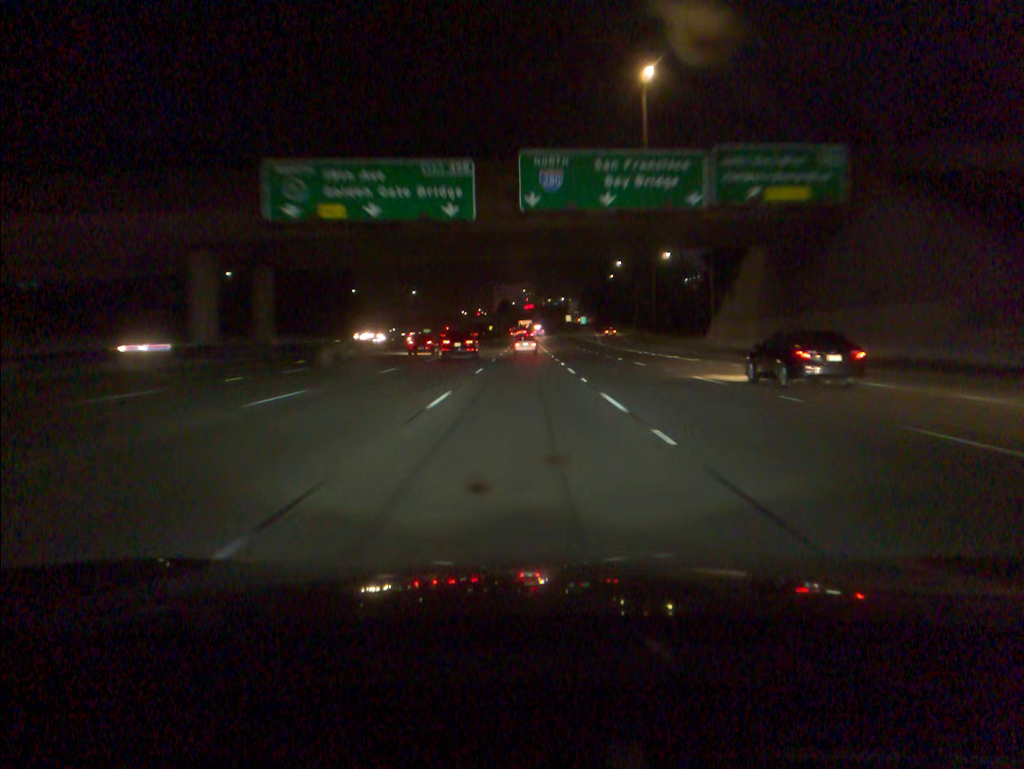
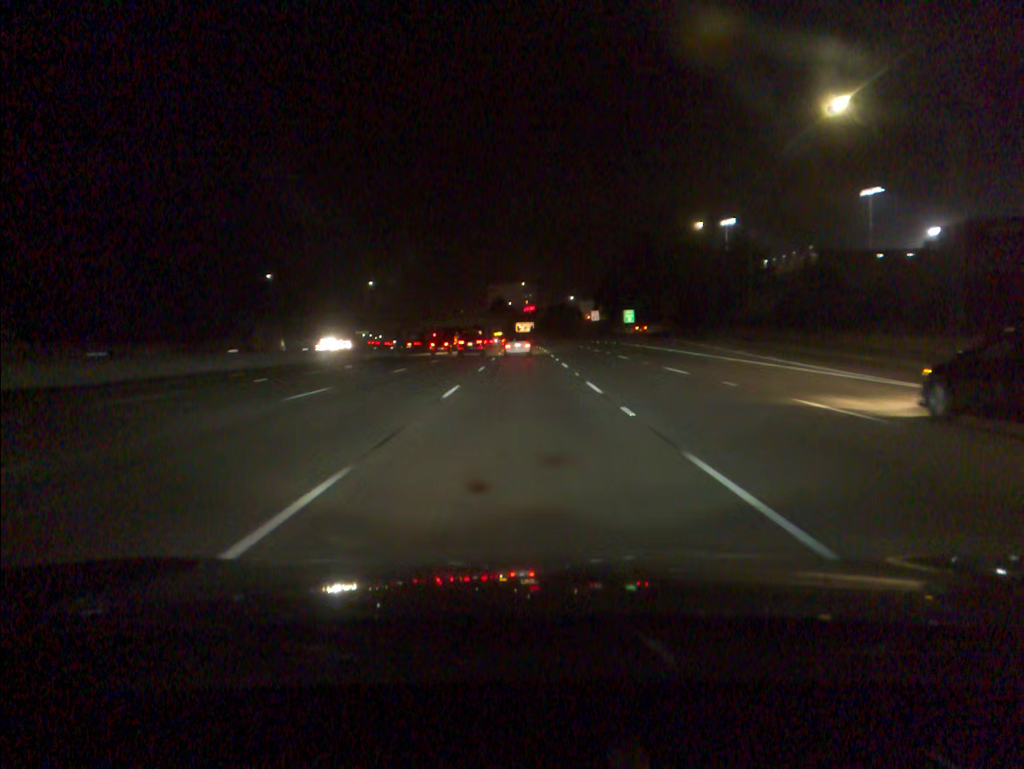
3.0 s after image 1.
(0.0, +82.6) m; 0°
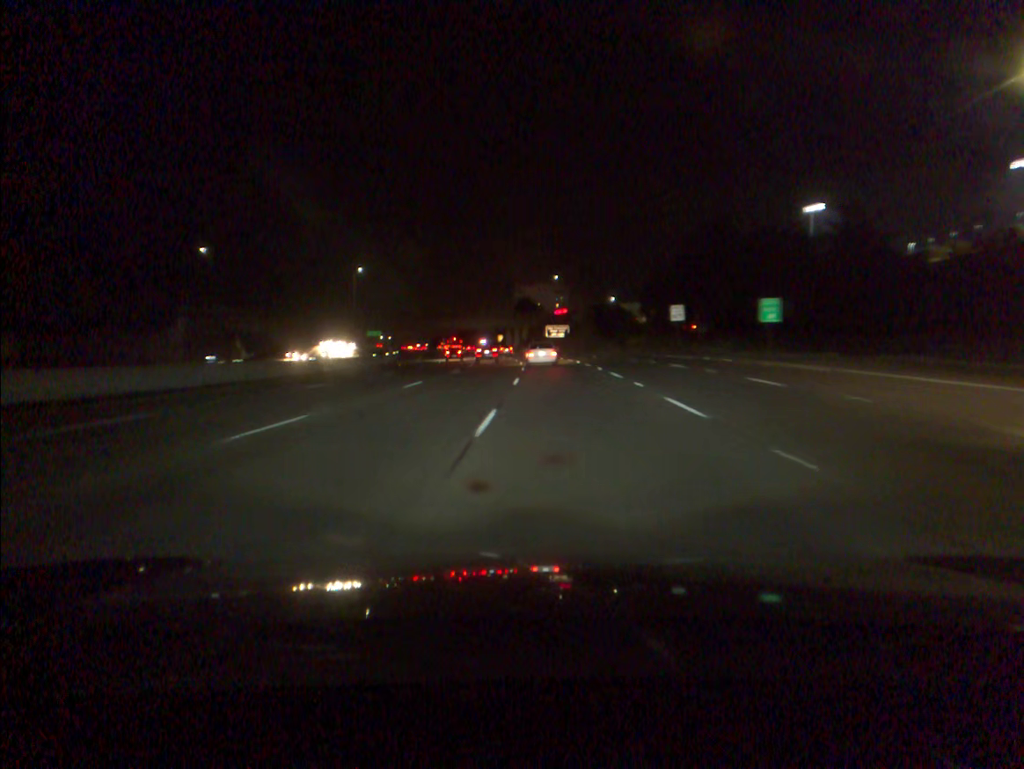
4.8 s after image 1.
(-0.8, +49.5) m; -2°
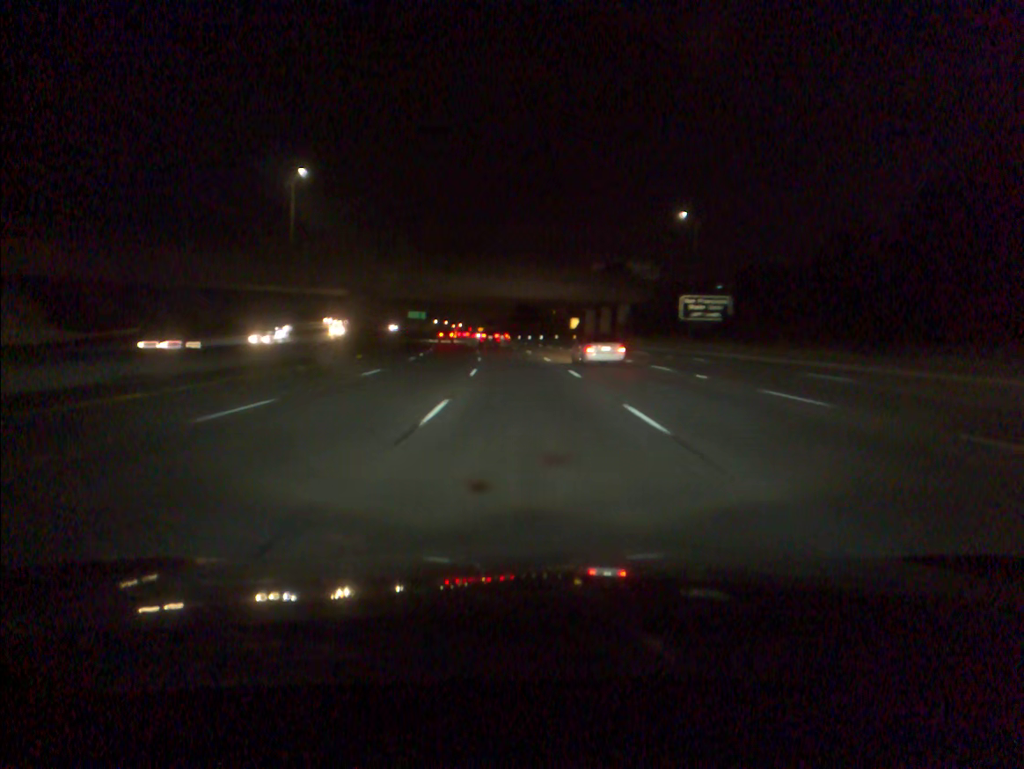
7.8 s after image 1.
(-3.3, +85.5) m; -5°
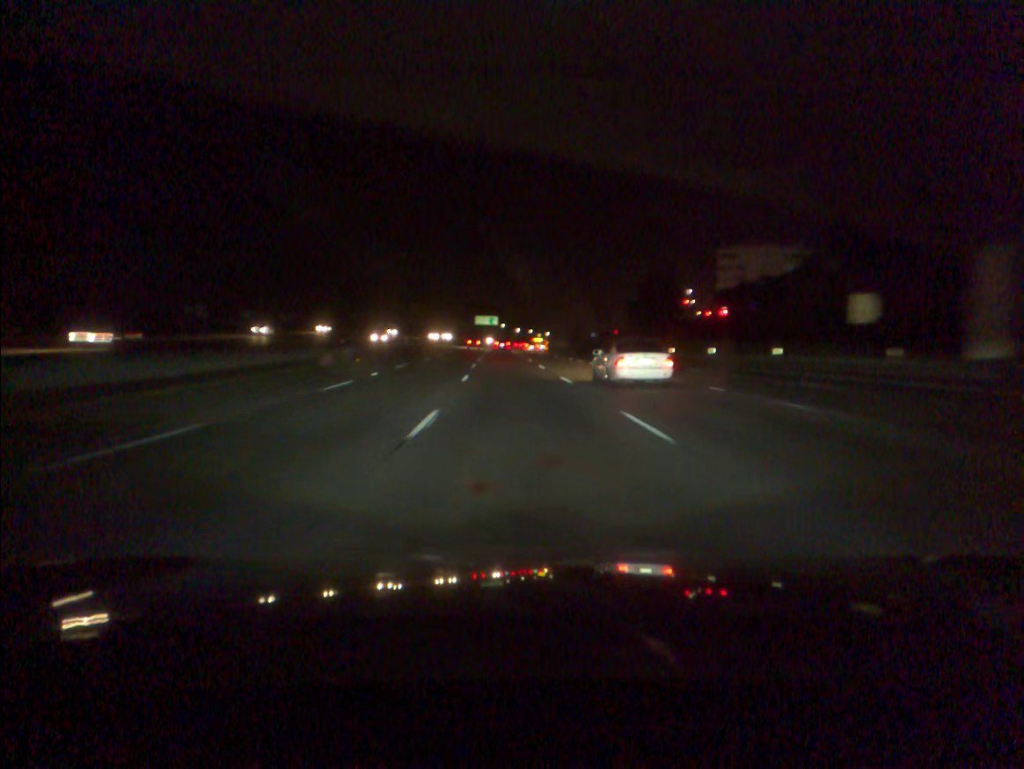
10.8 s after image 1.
(-4.4, +85.9) m; -6°
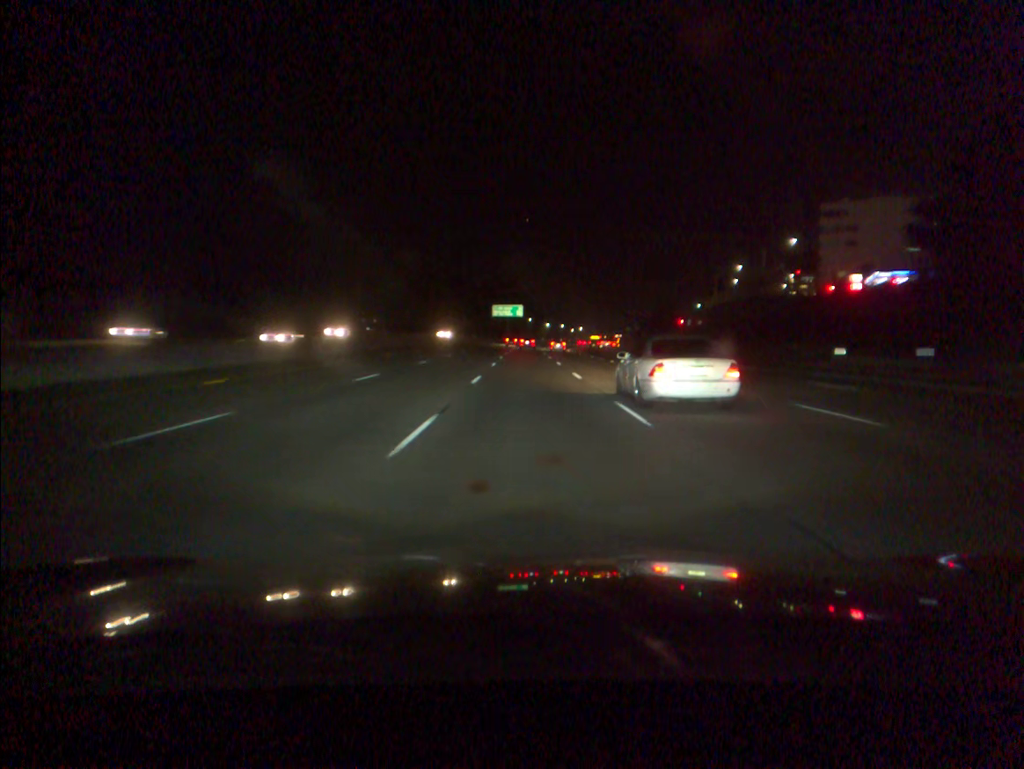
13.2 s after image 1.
(-2.1, +70.6) m; -2°
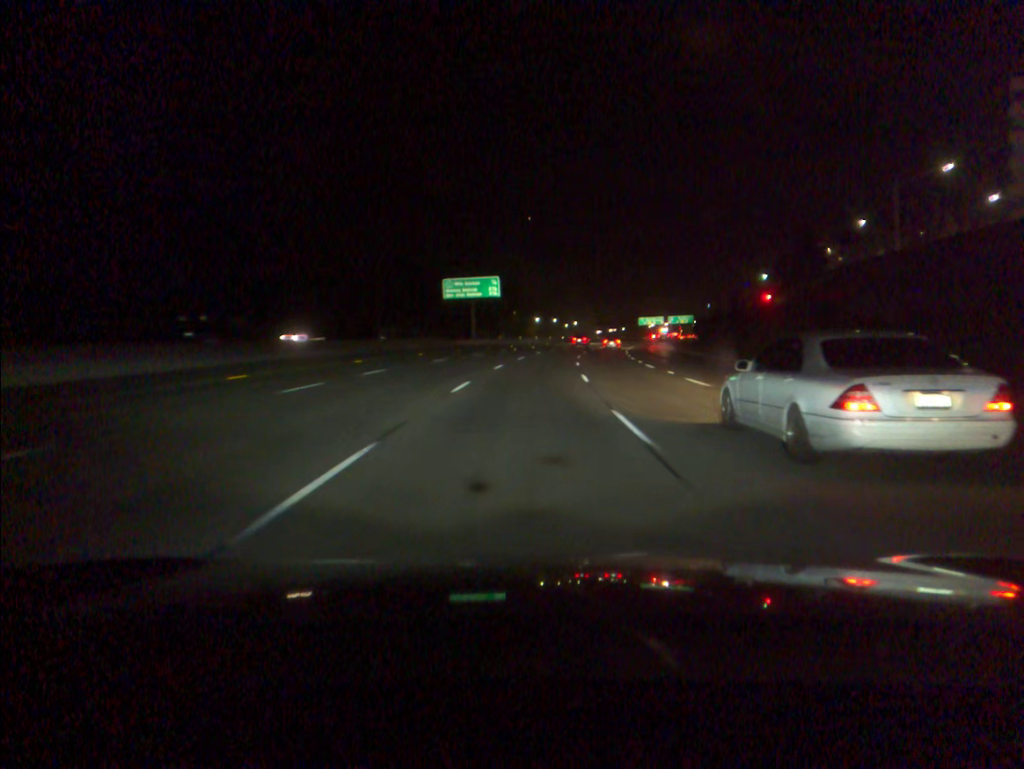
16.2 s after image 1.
(+0.6, +89.2) m; +1°
